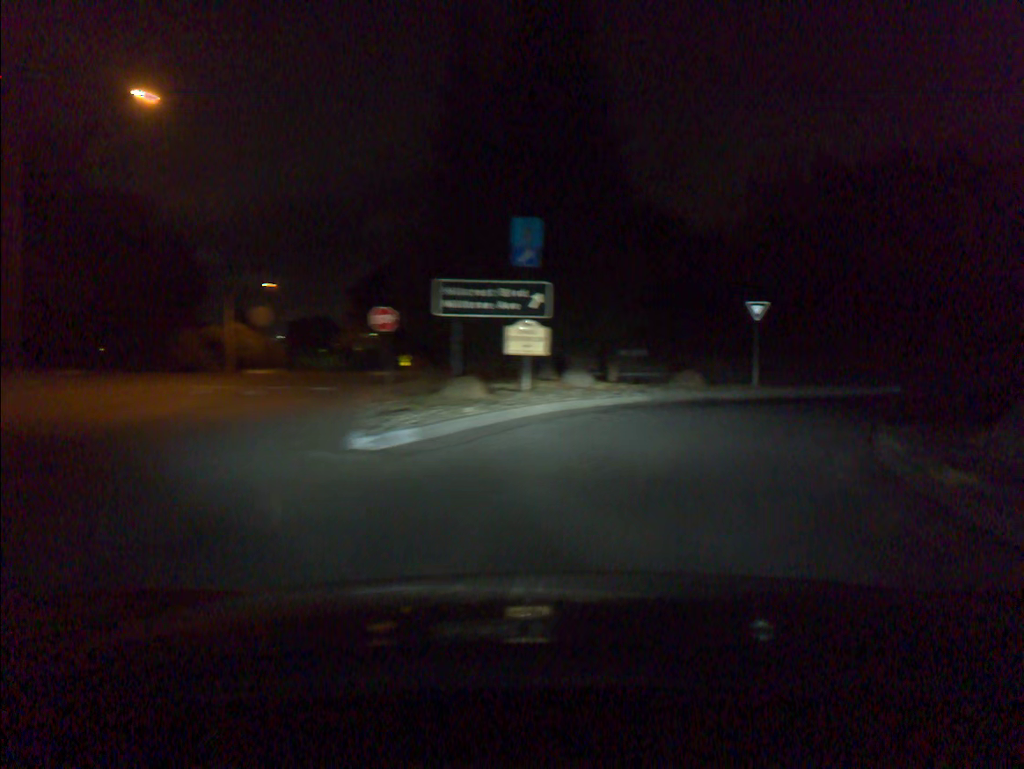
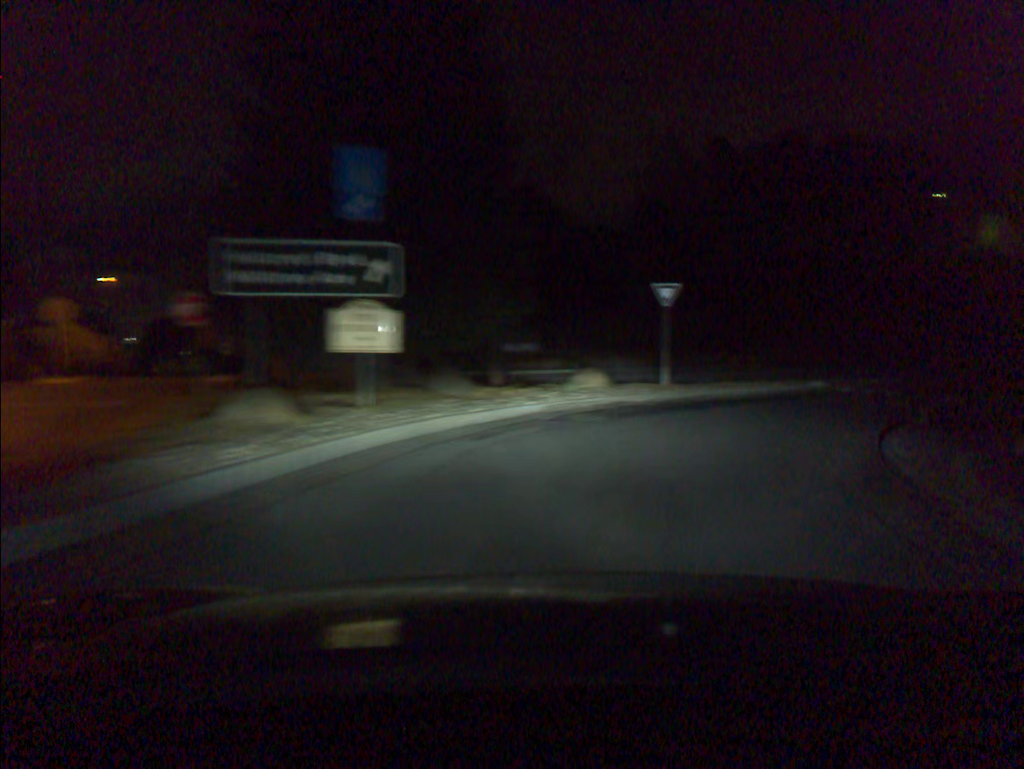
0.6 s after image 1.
(+0.4, +5.3) m; +9°
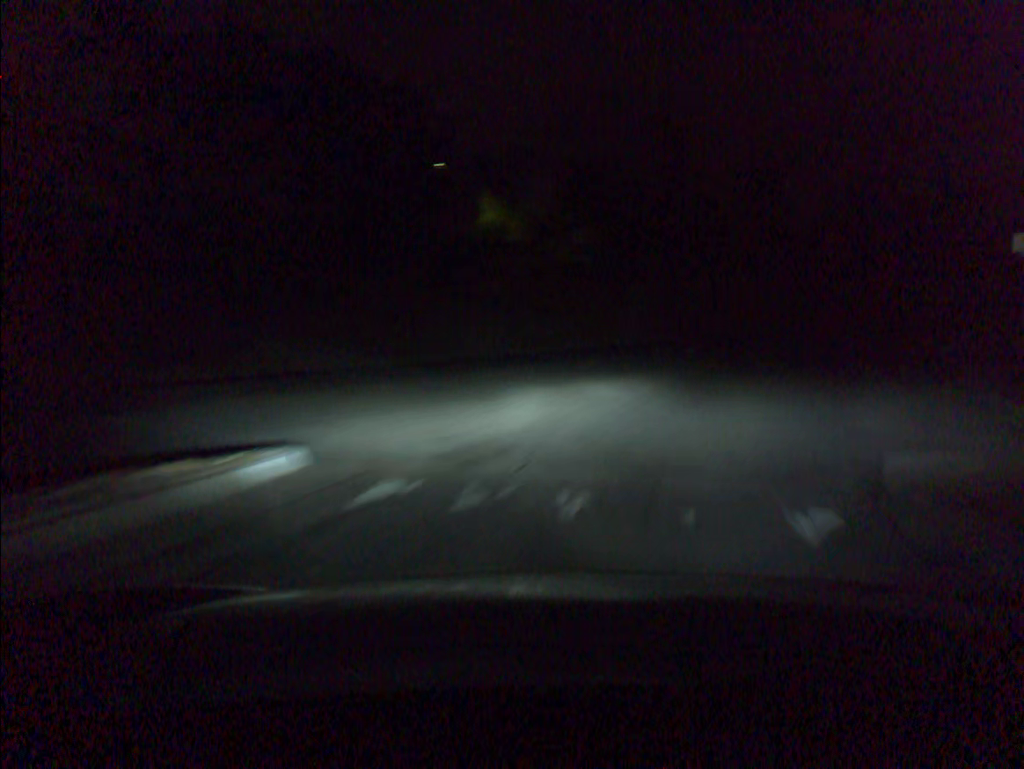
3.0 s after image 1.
(+6.6, +19.3) m; +38°
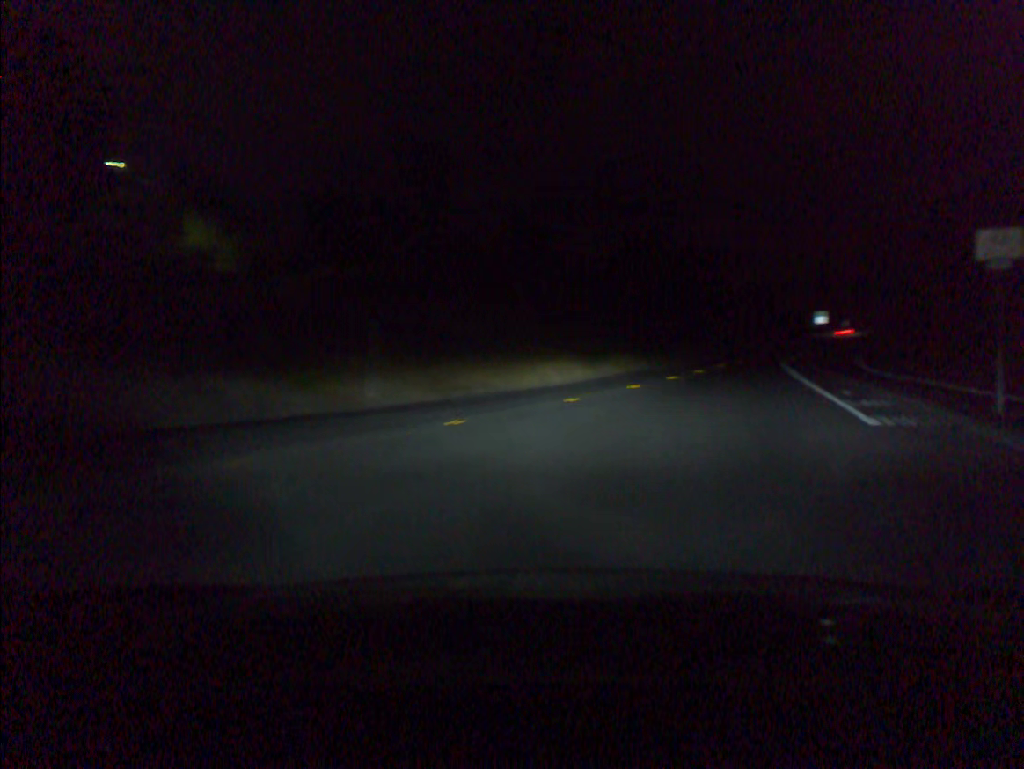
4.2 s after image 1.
(+1.8, +10.9) m; +17°
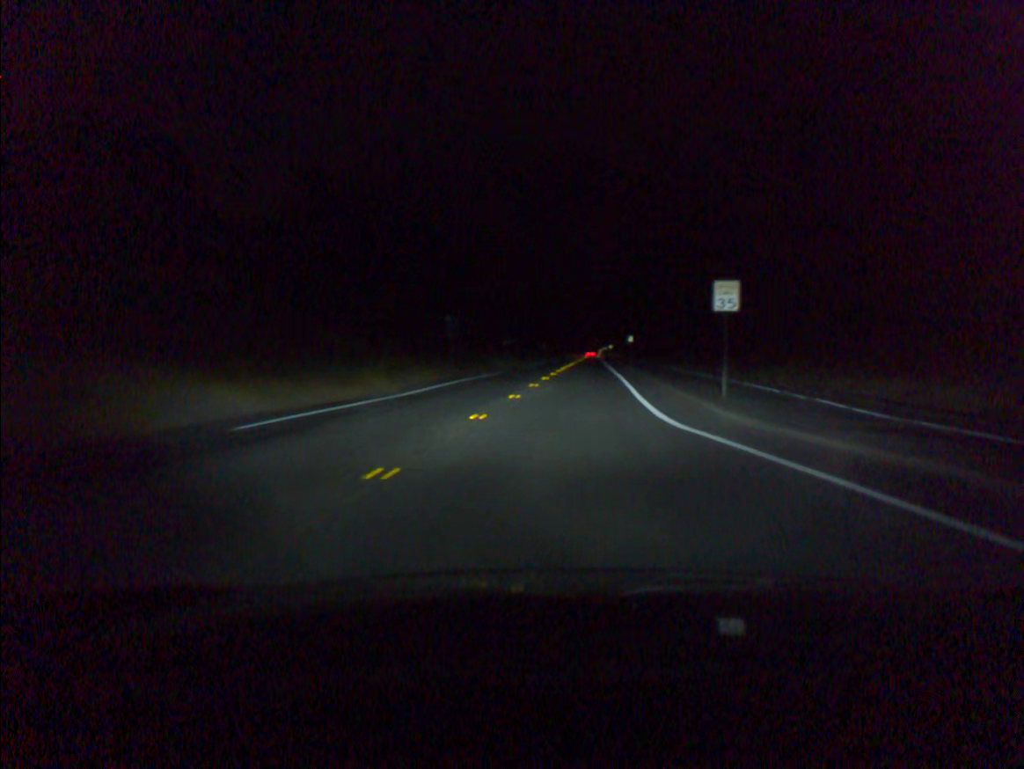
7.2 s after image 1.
(+6.3, +34.5) m; +17°
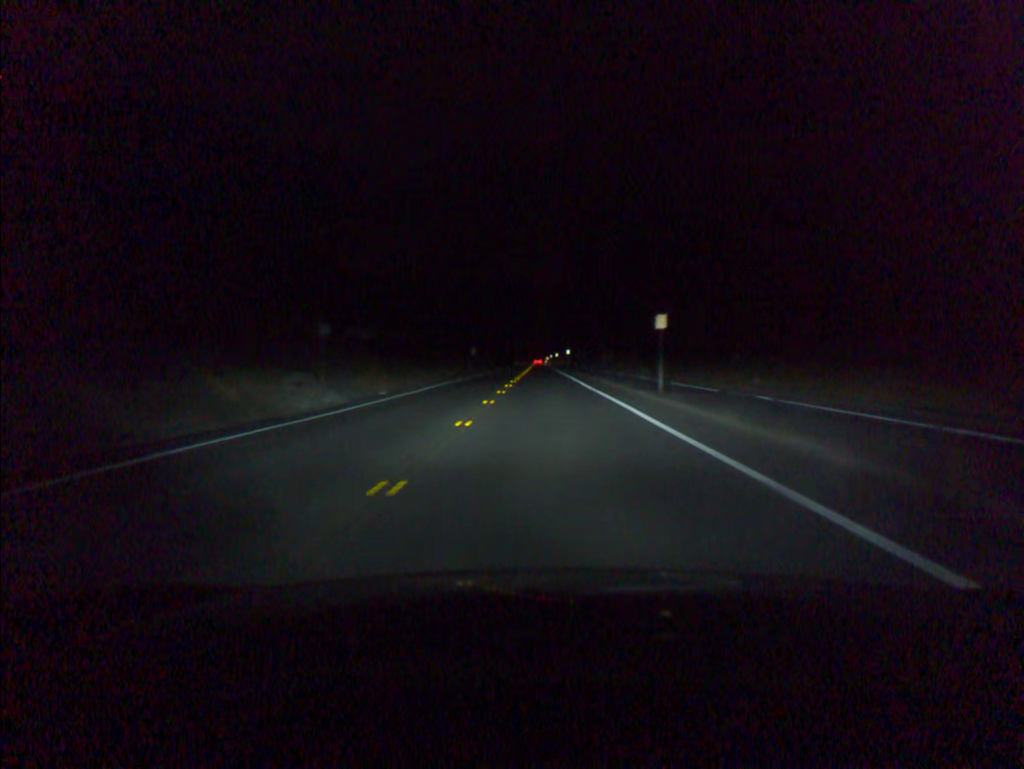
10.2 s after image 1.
(+2.0, +44.5) m; +4°
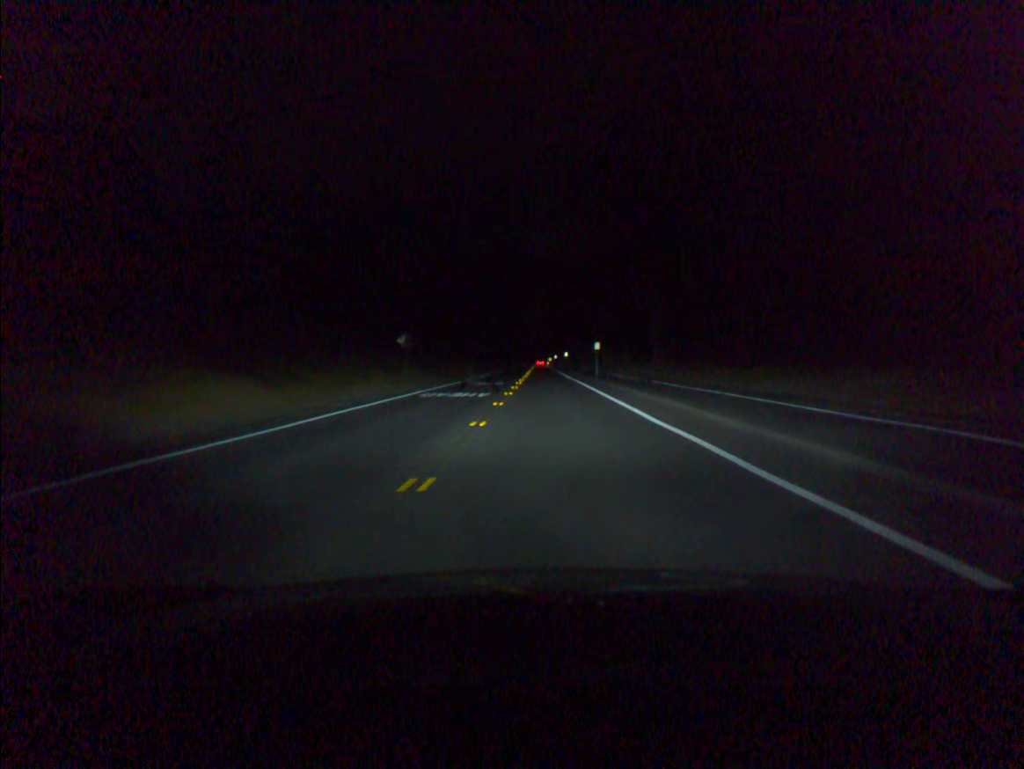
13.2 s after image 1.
(-0.3, +50.6) m; 0°
